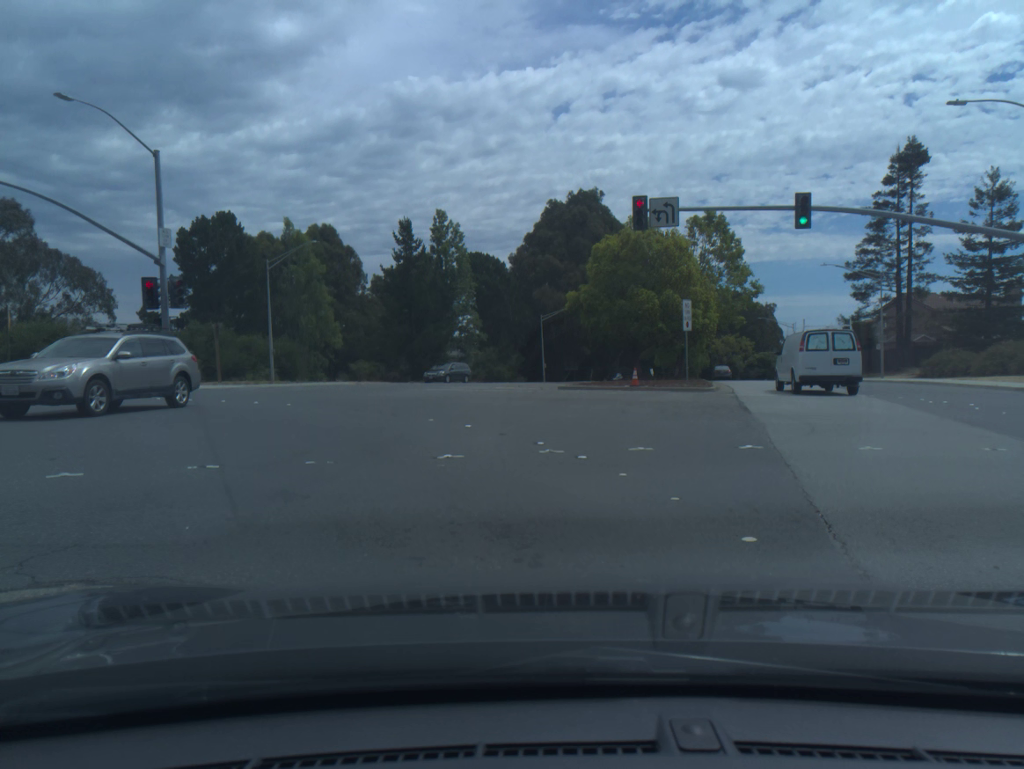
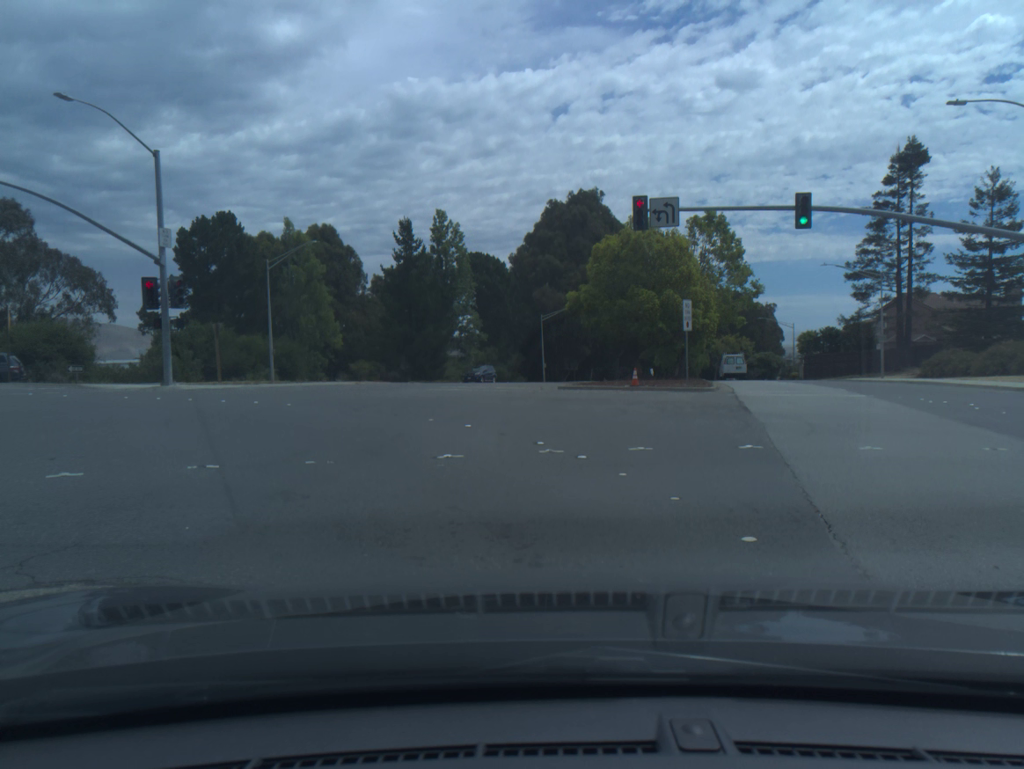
(0.0, 0.0) m; 0°
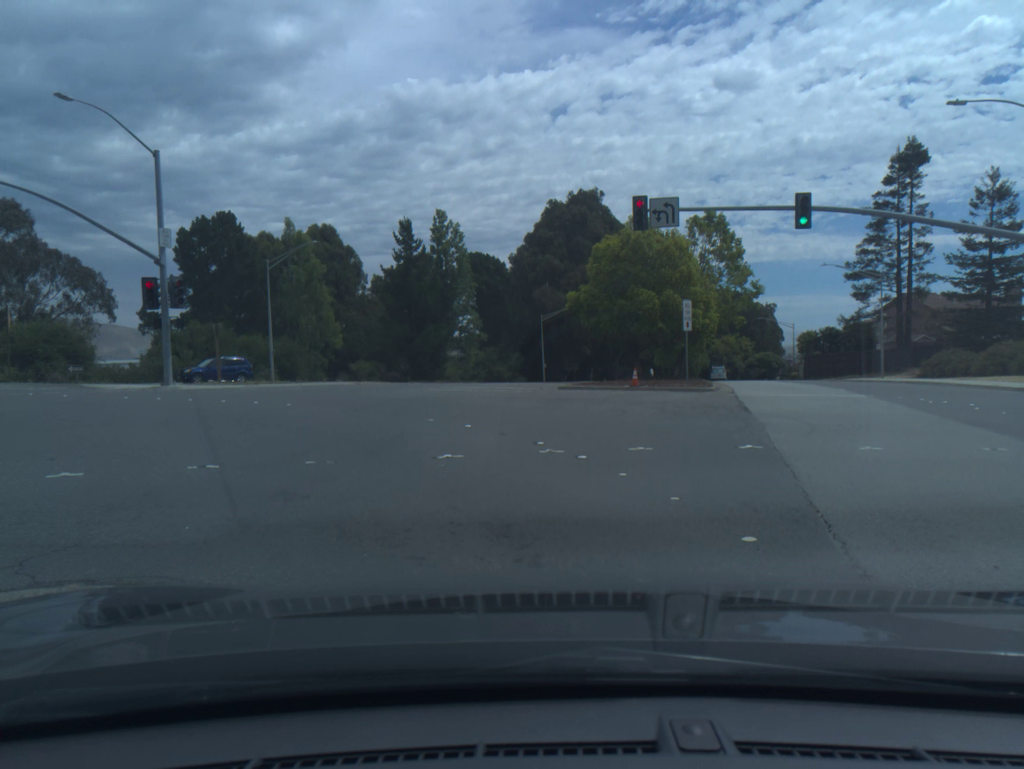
(0.0, +0.1) m; 0°
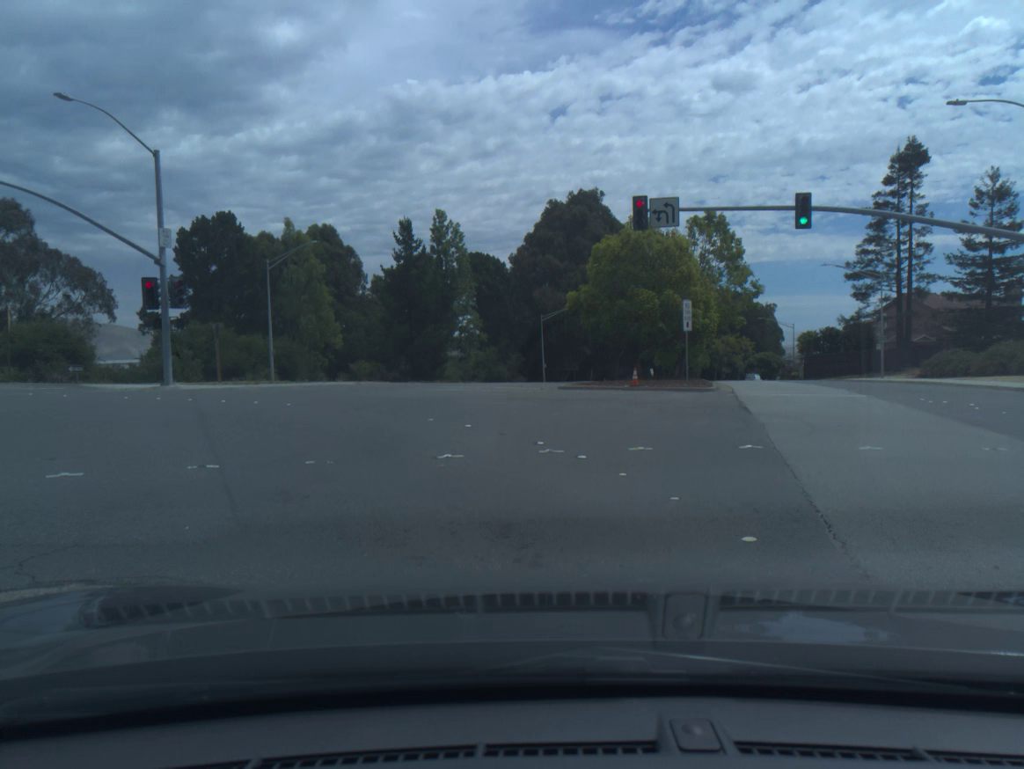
(+0.1, -0.2) m; 0°
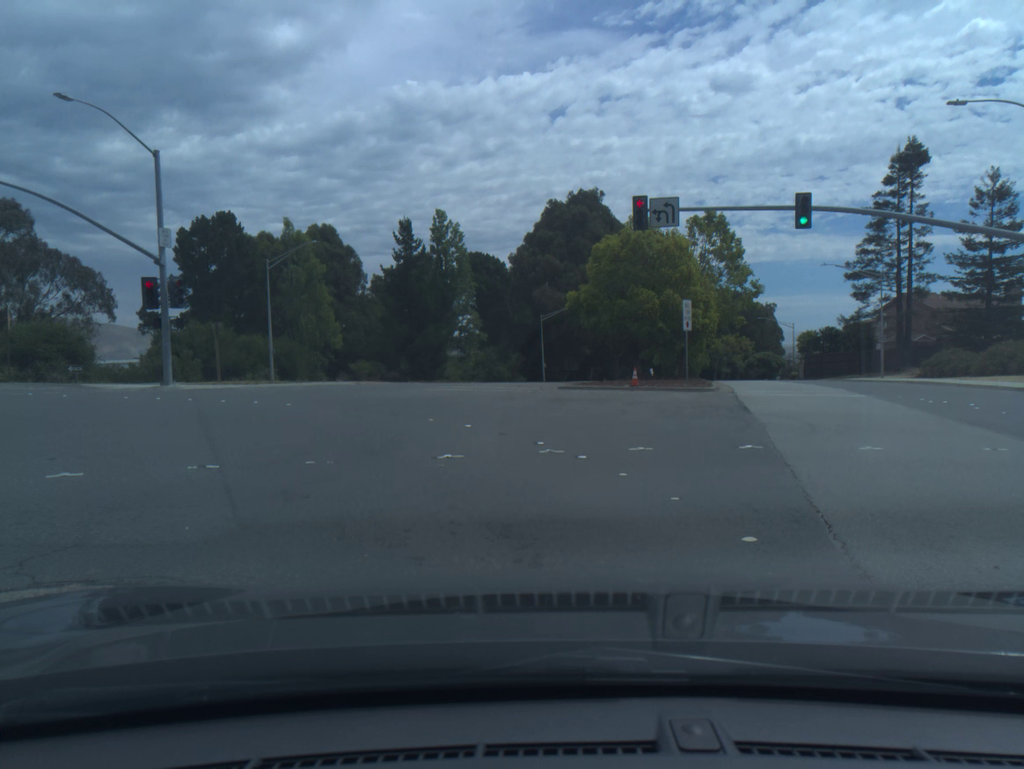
(0.0, -0.1) m; 0°
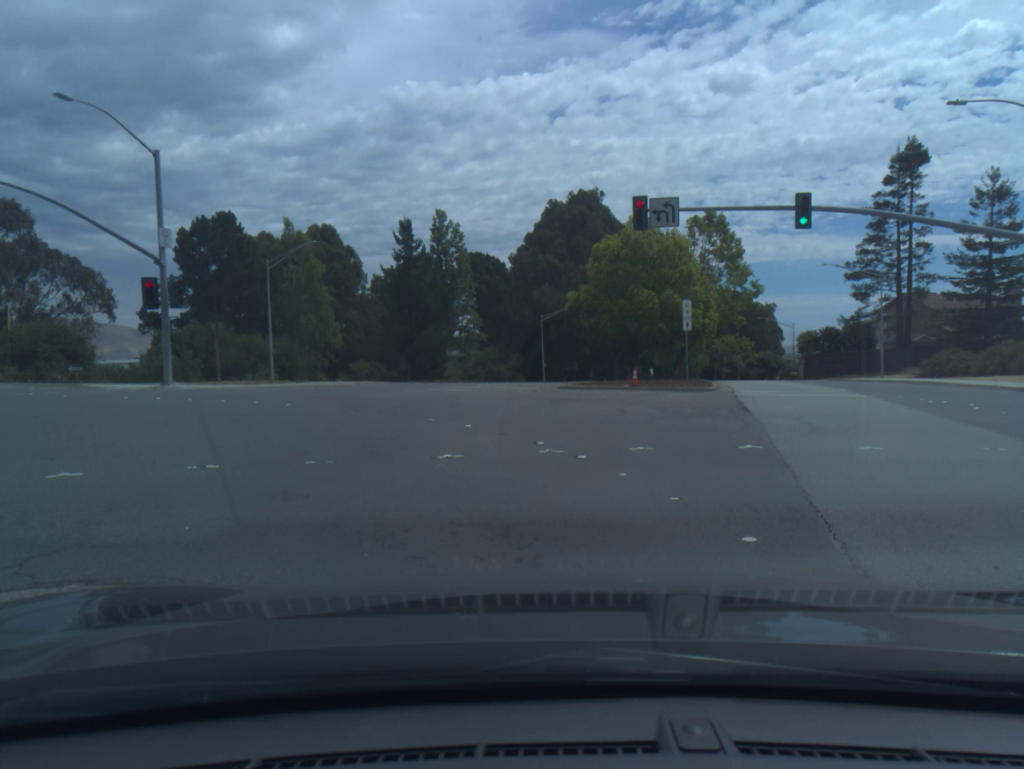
(0.0, 0.0) m; 0°
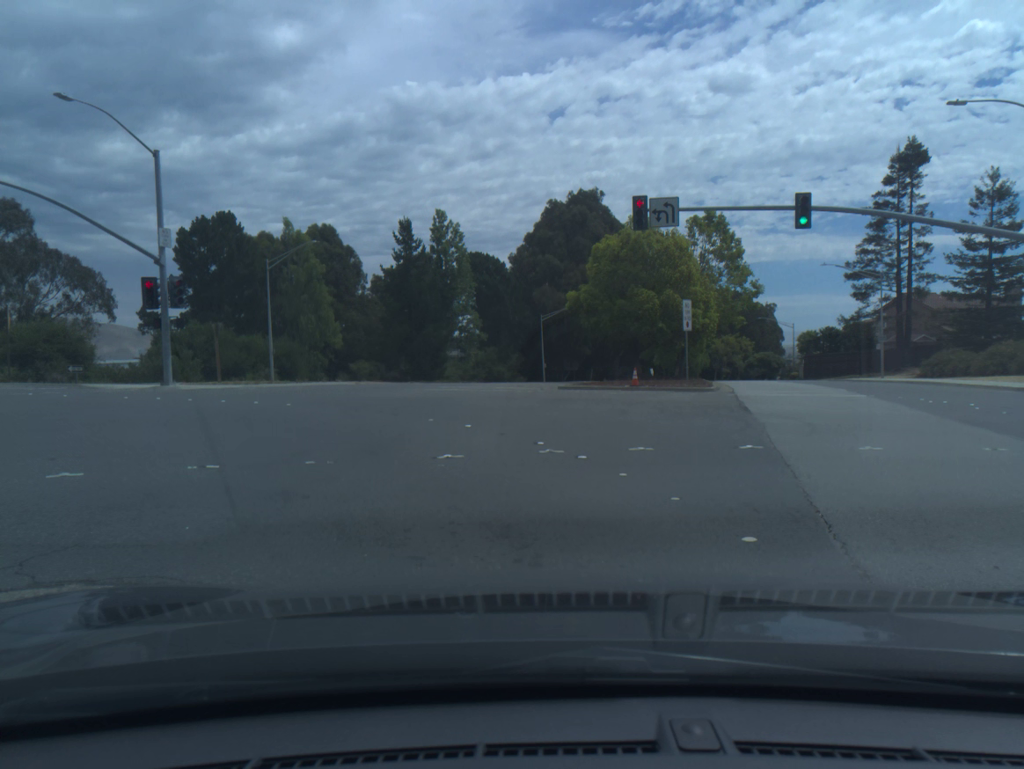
(0.0, 0.0) m; 0°
